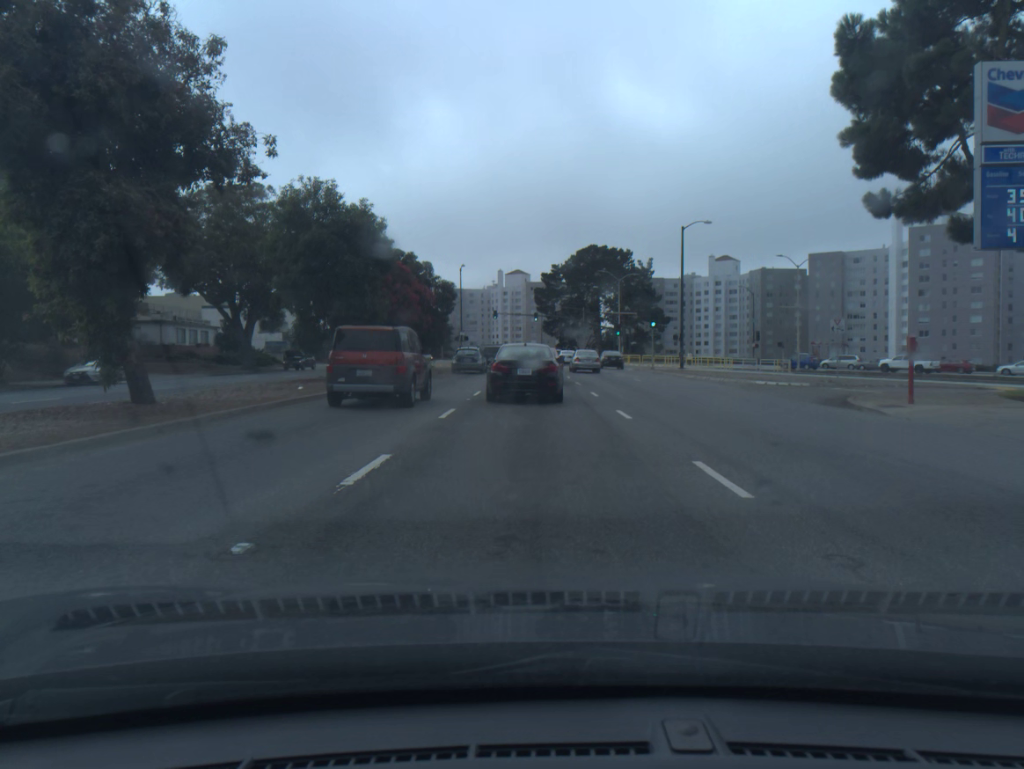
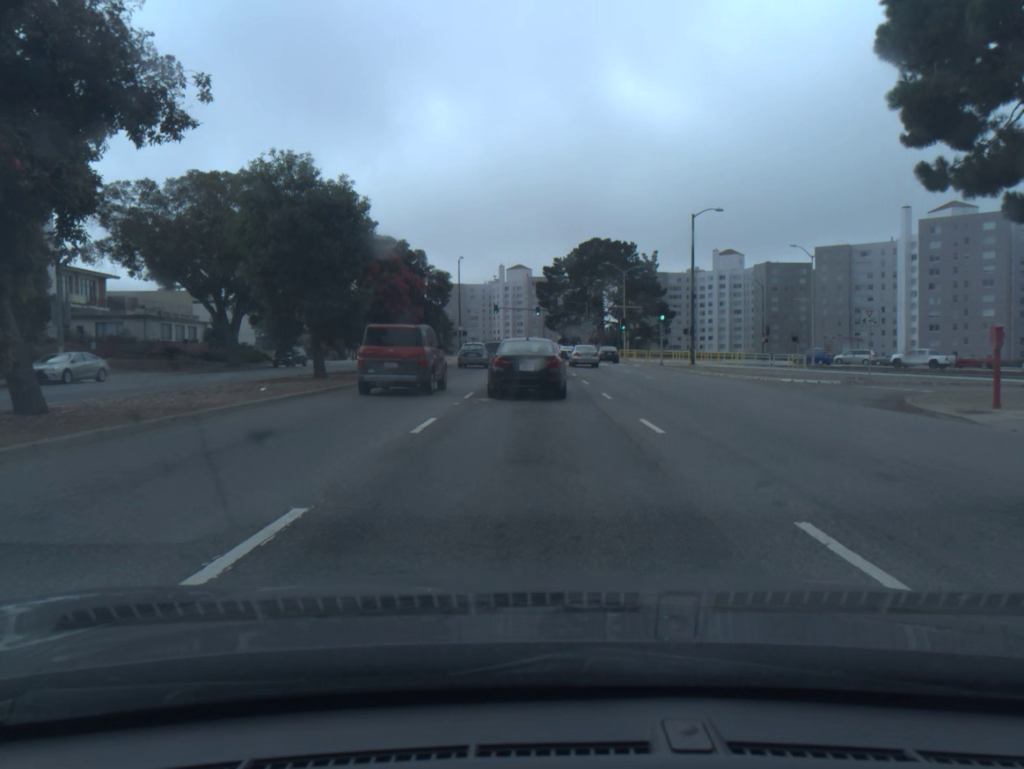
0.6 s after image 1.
(0.0, +3.5) m; 0°
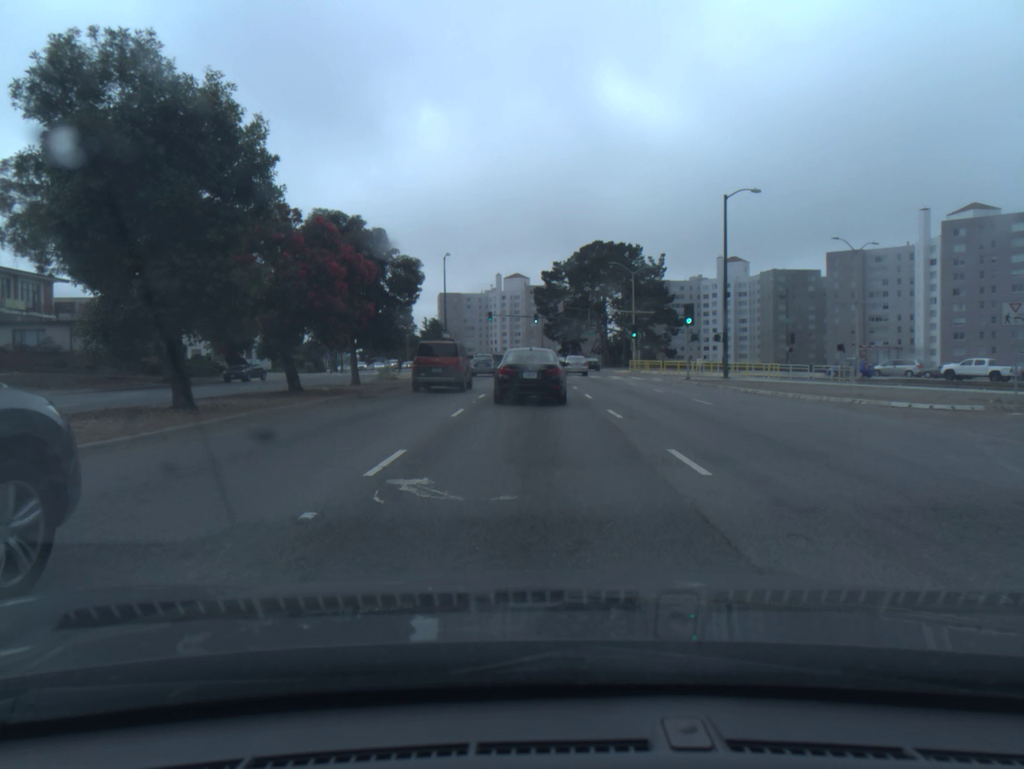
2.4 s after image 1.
(0.0, +10.7) m; 0°
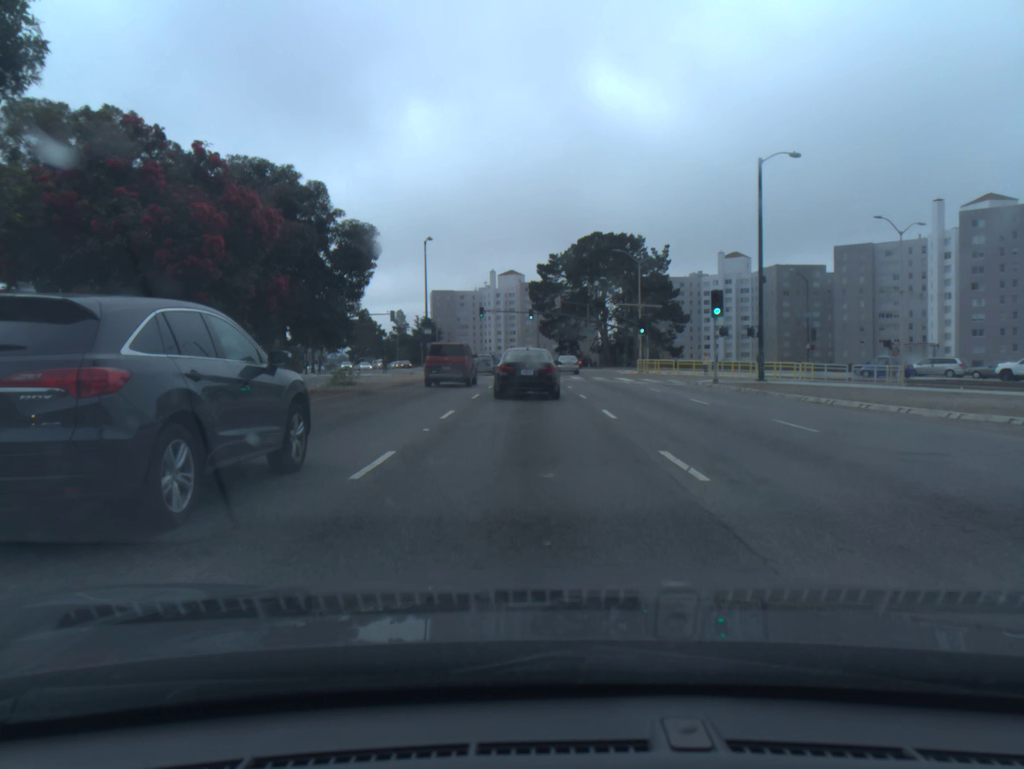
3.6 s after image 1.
(0.0, +8.2) m; 0°
